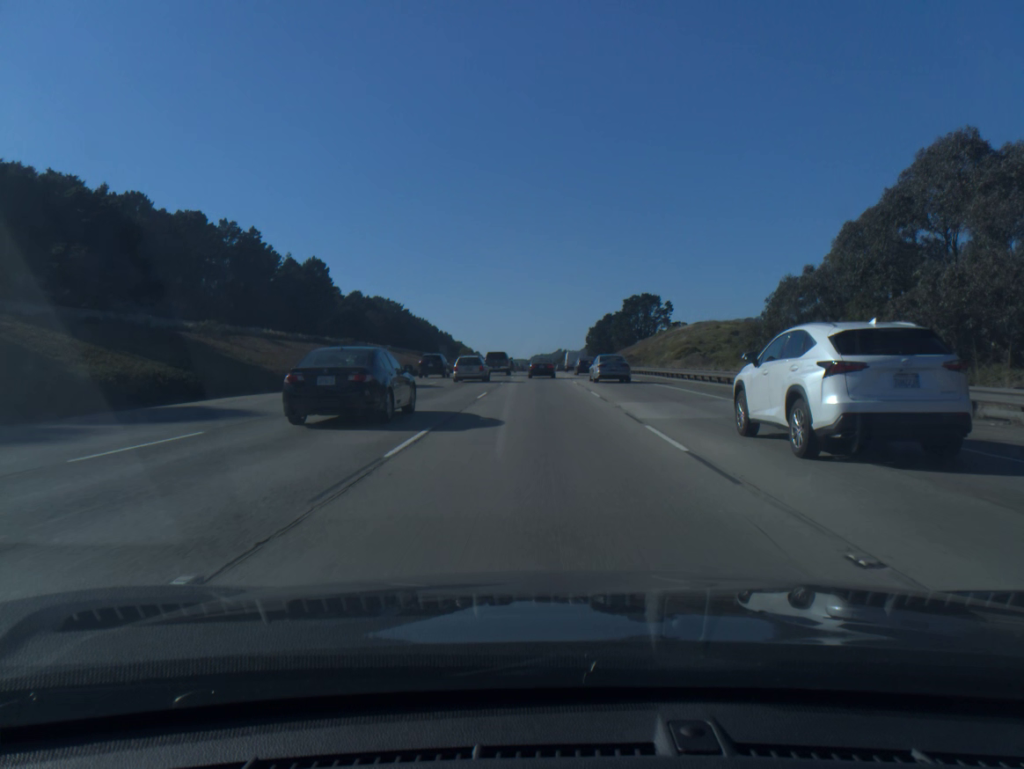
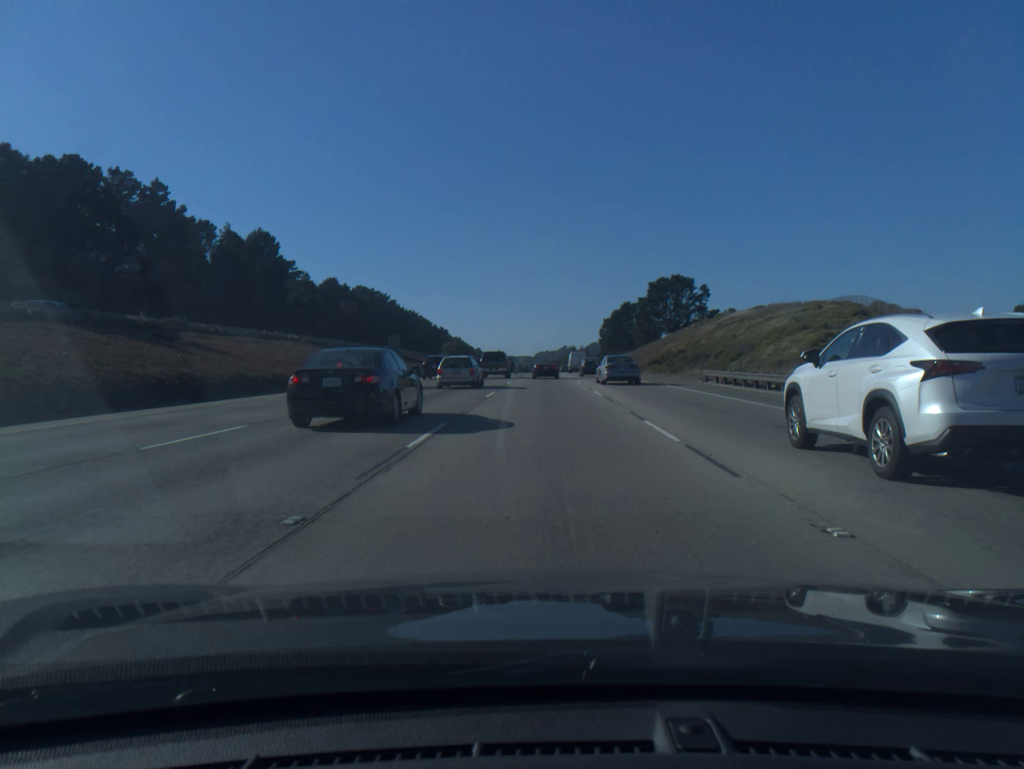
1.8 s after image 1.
(-0.1, +42.5) m; 0°
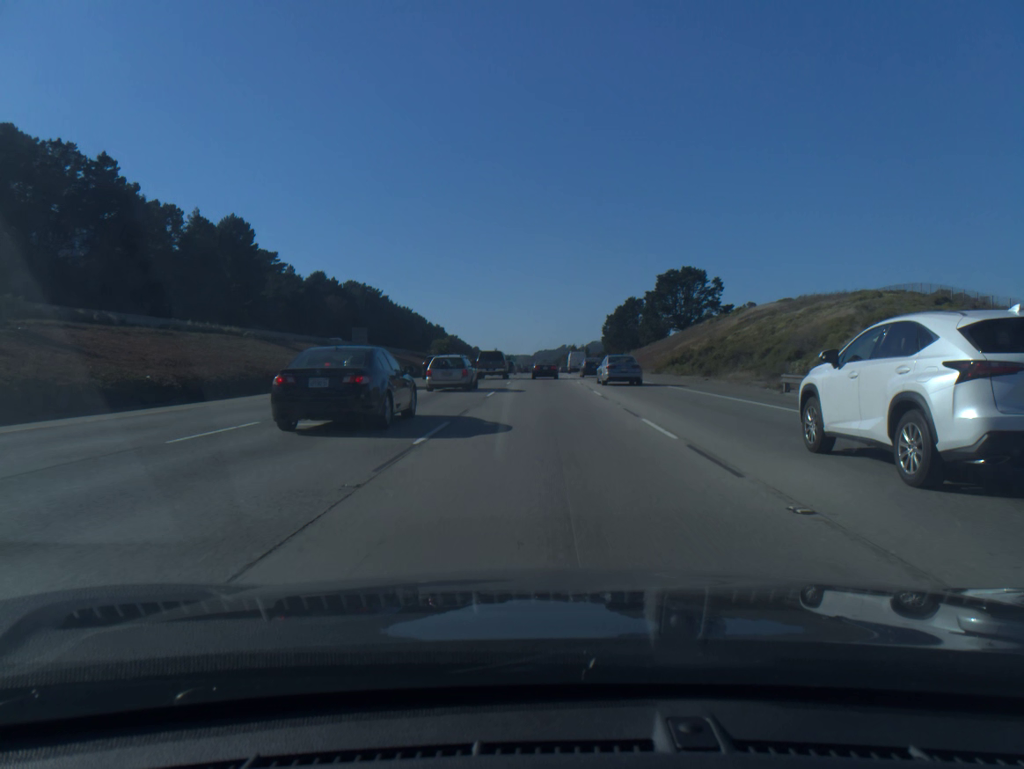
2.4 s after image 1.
(0.0, +14.2) m; 0°
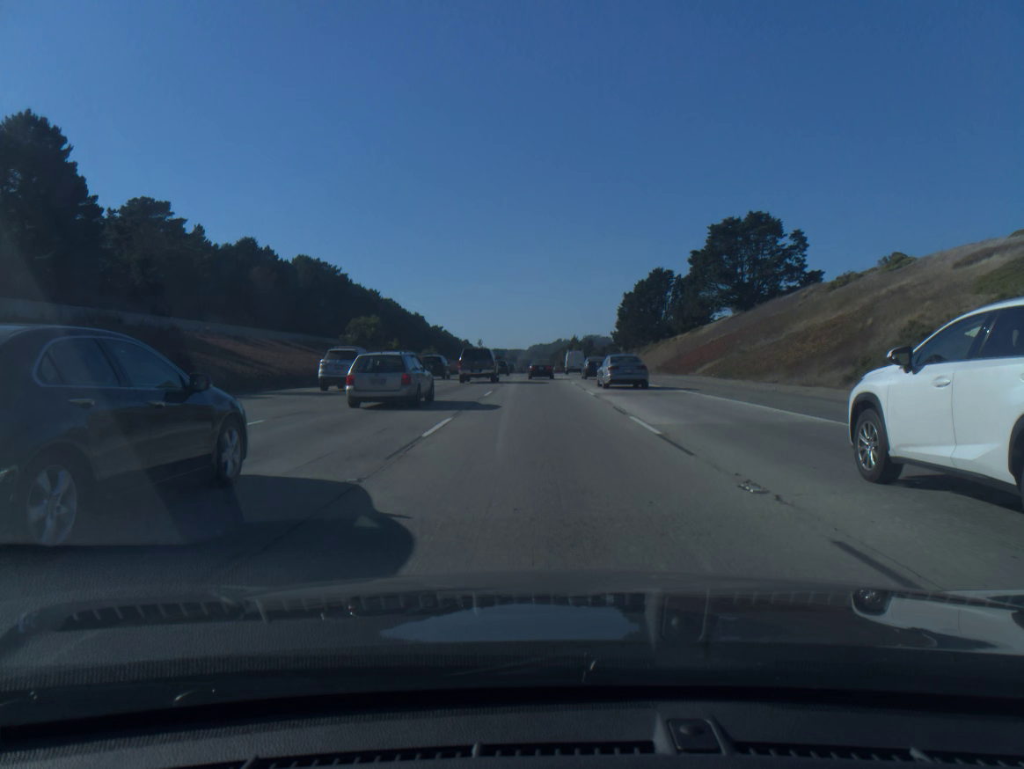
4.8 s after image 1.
(+0.2, +57.5) m; 0°
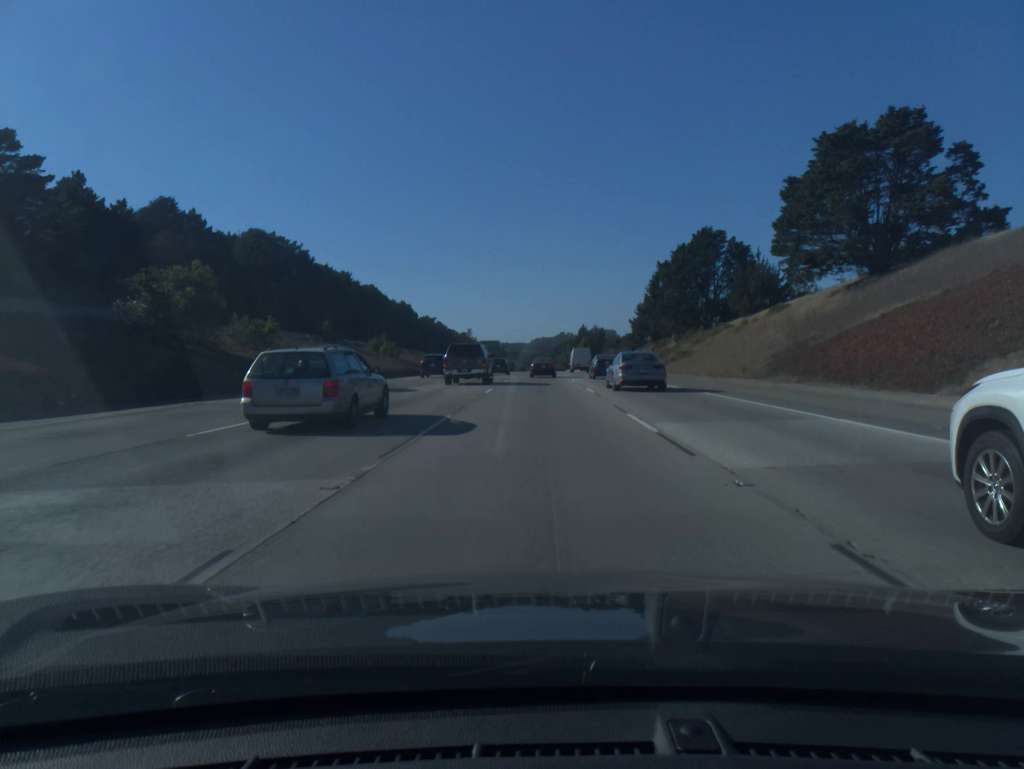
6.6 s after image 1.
(0.0, +43.7) m; 0°
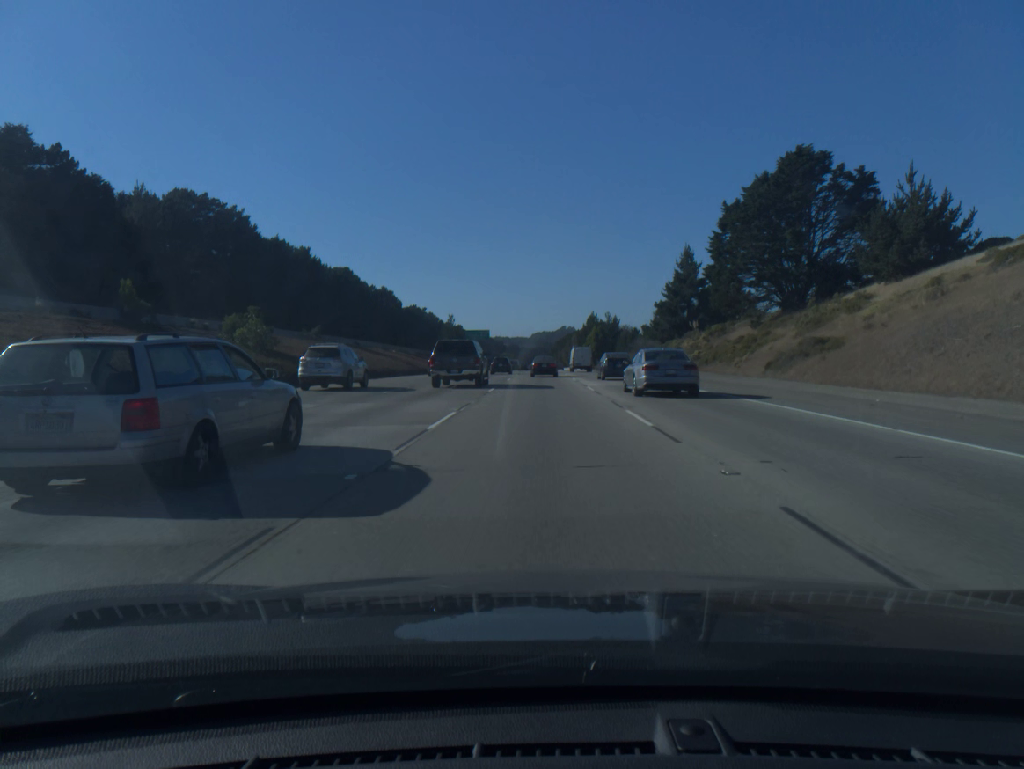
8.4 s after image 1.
(0.0, +43.2) m; 0°
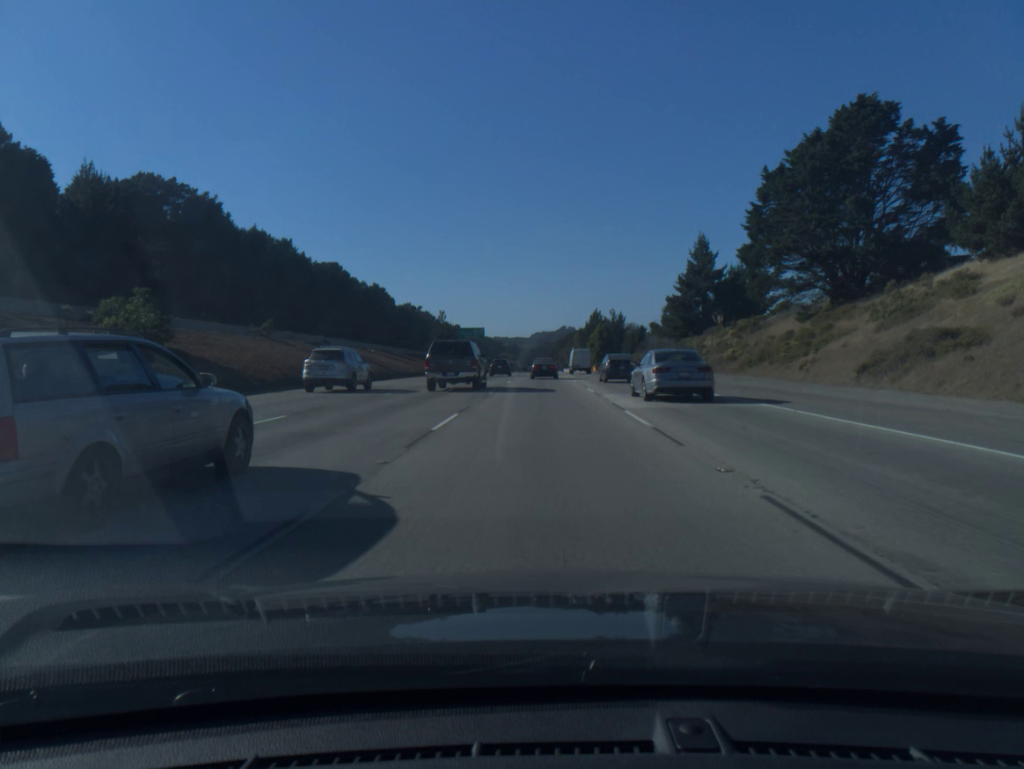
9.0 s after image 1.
(0.0, +14.3) m; 0°
